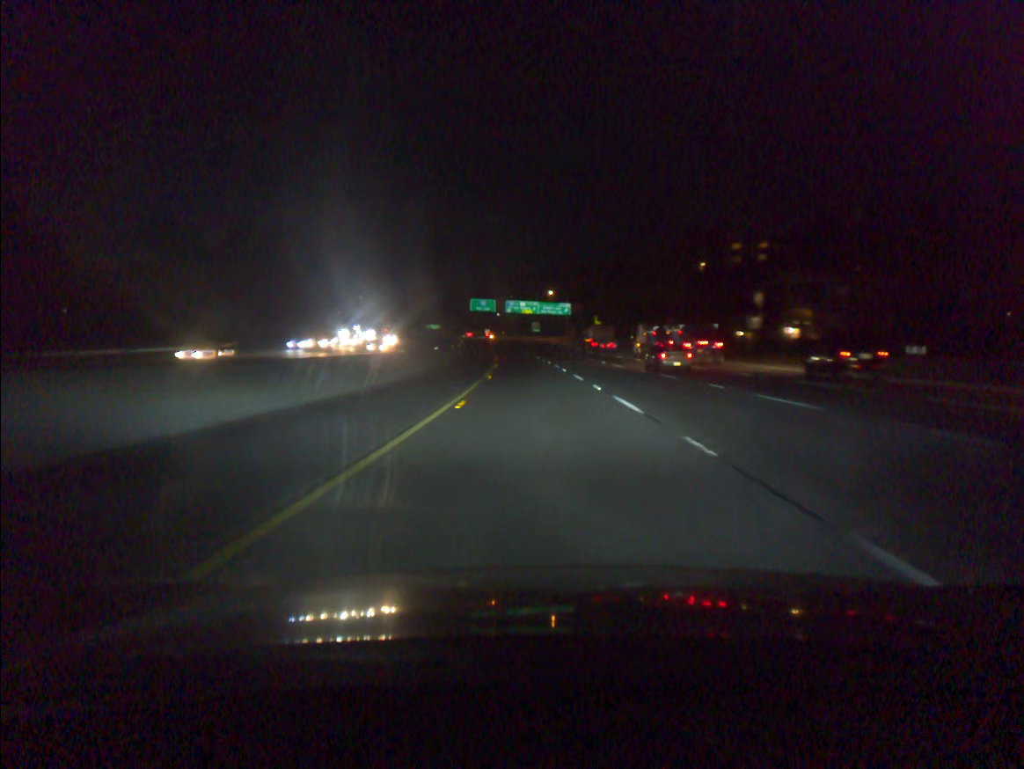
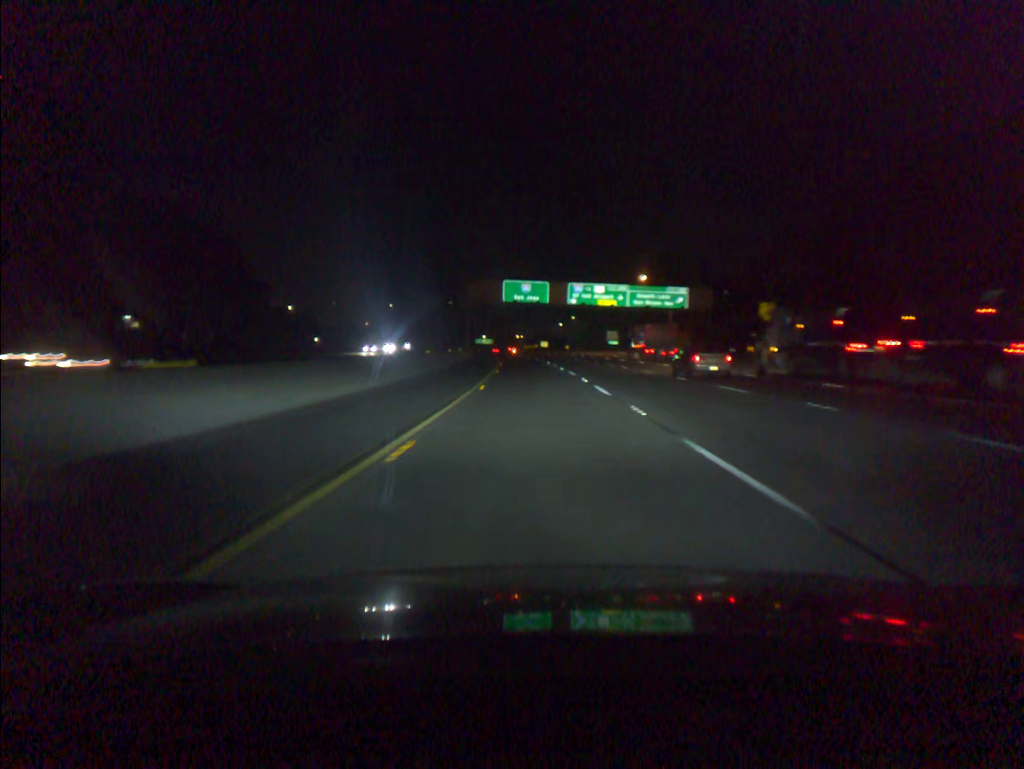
(-3.3, +80.1) m; -5°
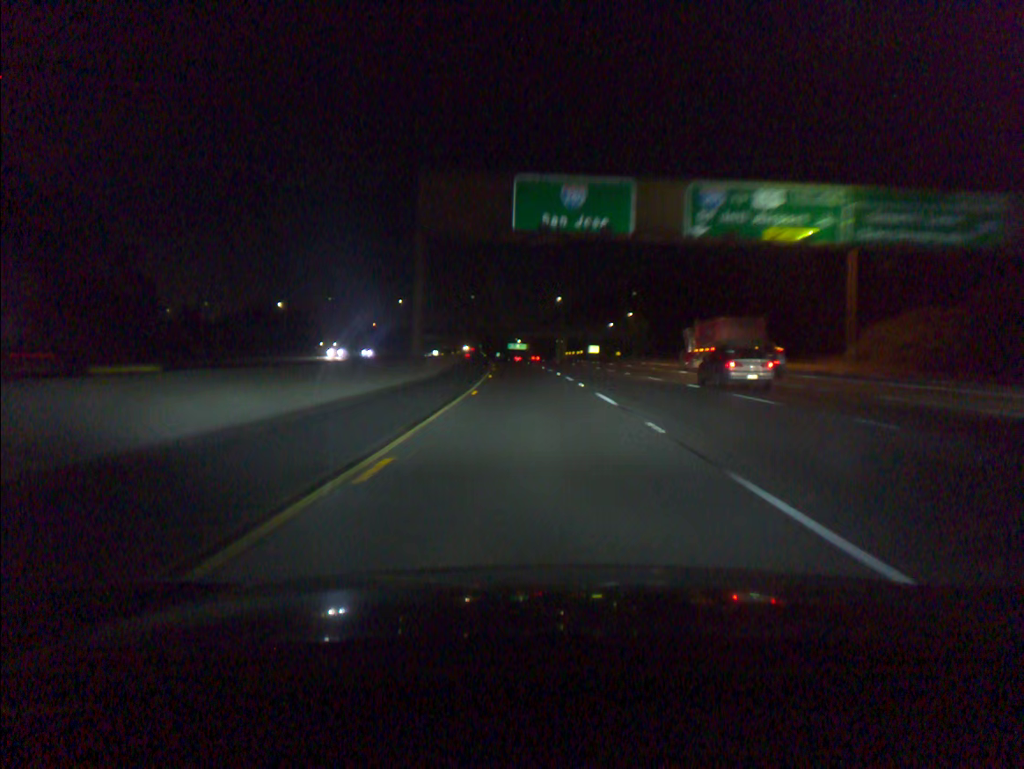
(-1.6, +59.7) m; -3°
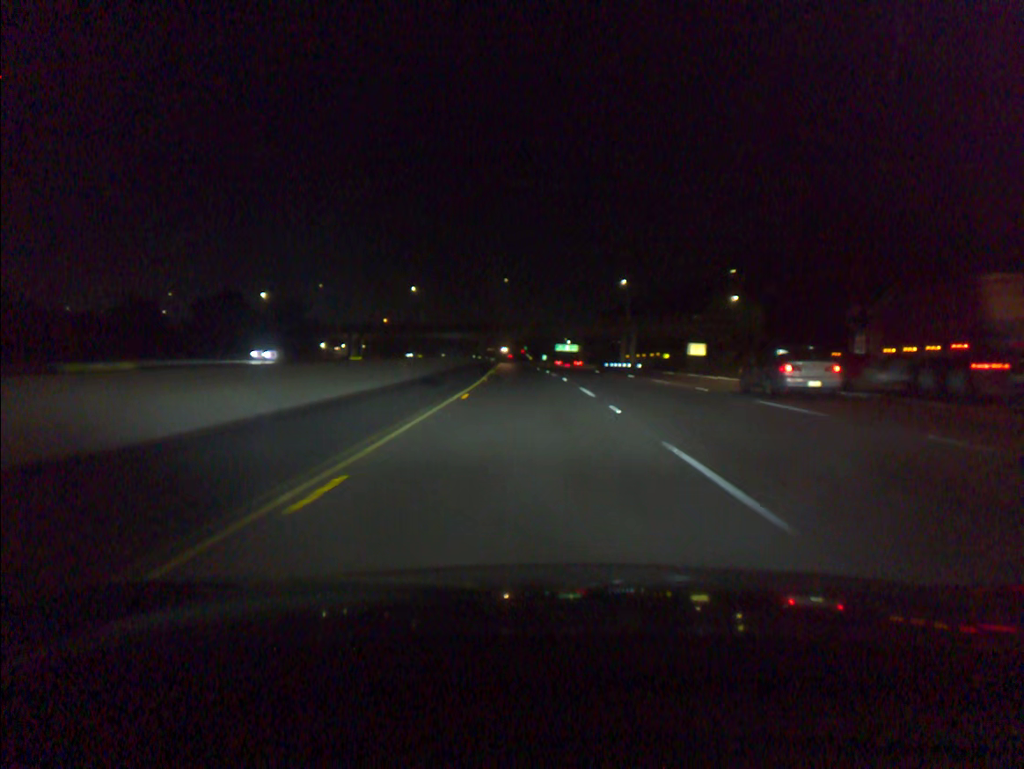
(-1.8, +59.7) m; -4°
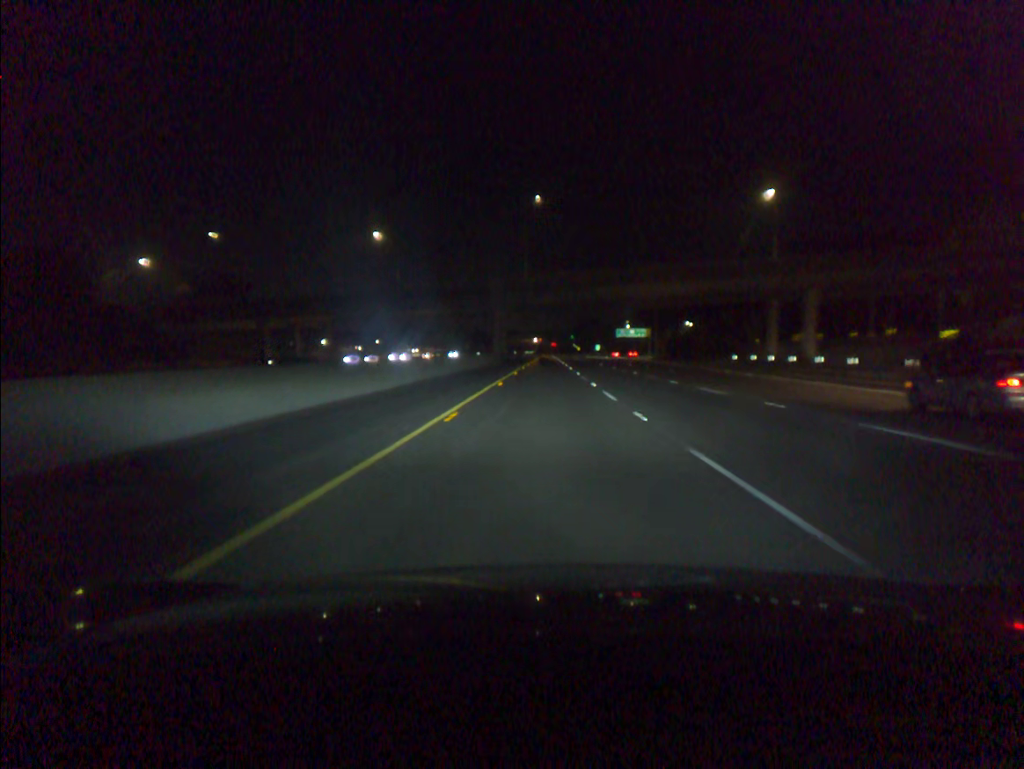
(-2.9, +80.2) m; -3°
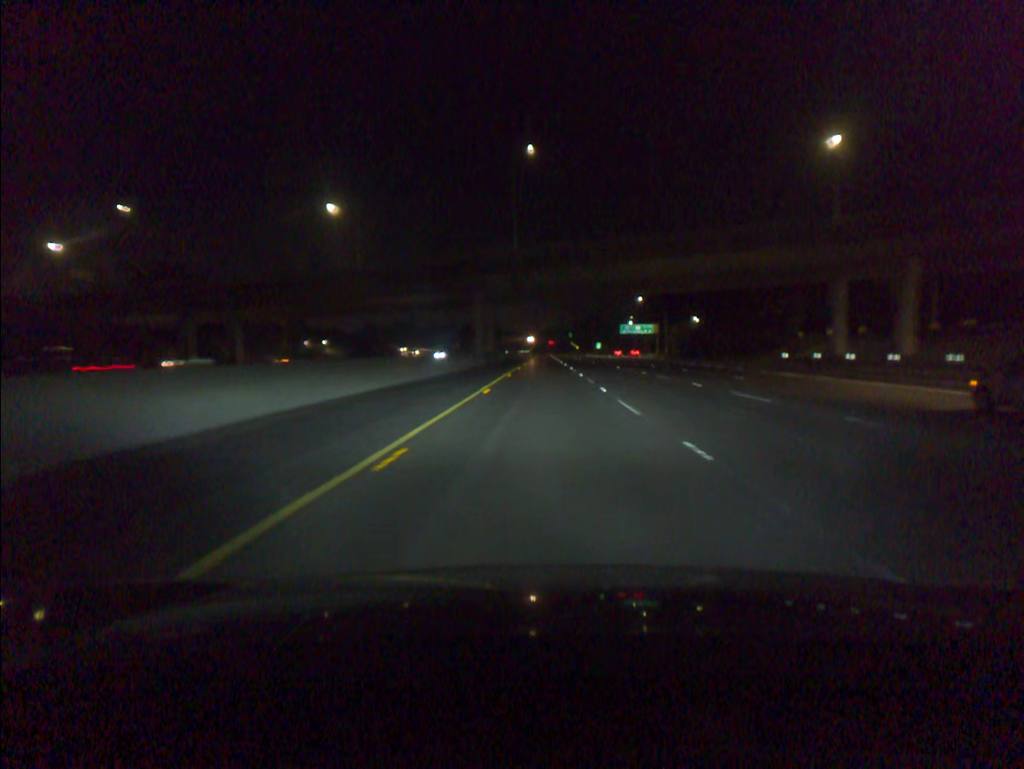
(0.0, +20.2) m; 0°
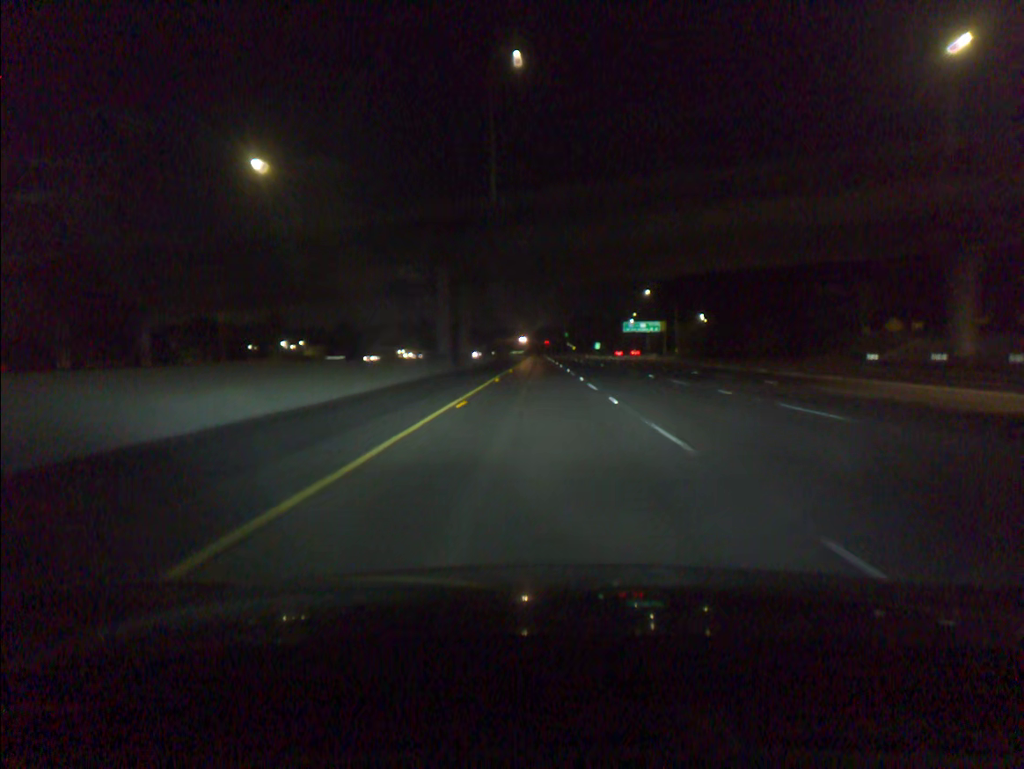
(+0.1, +20.2) m; 0°
